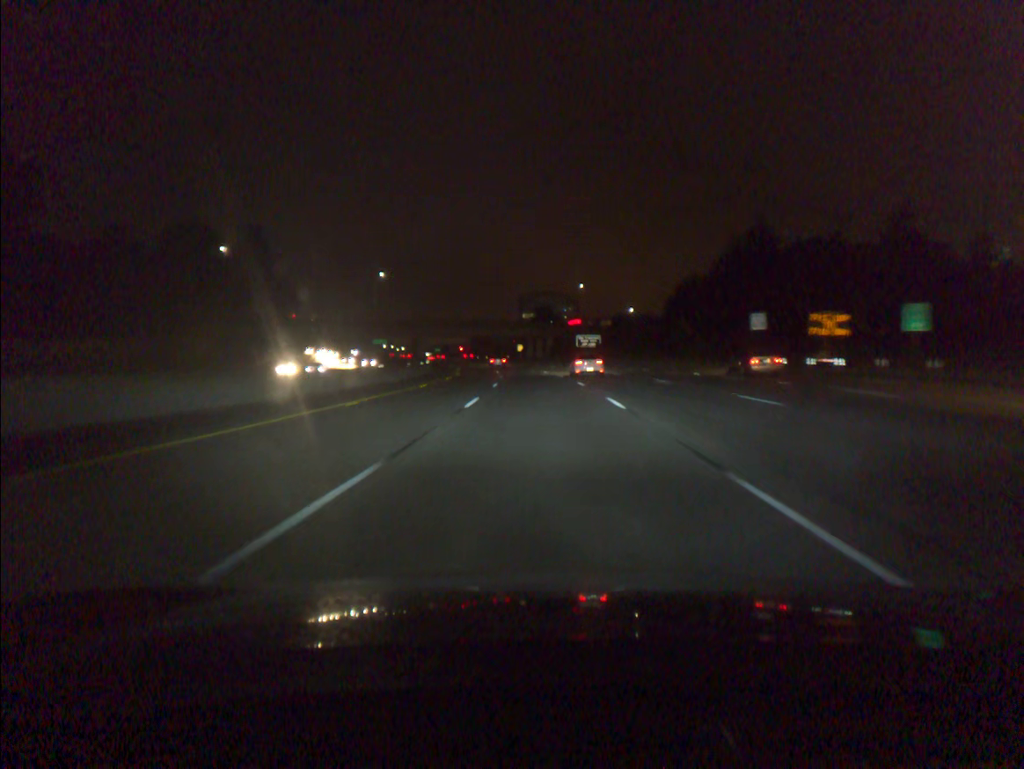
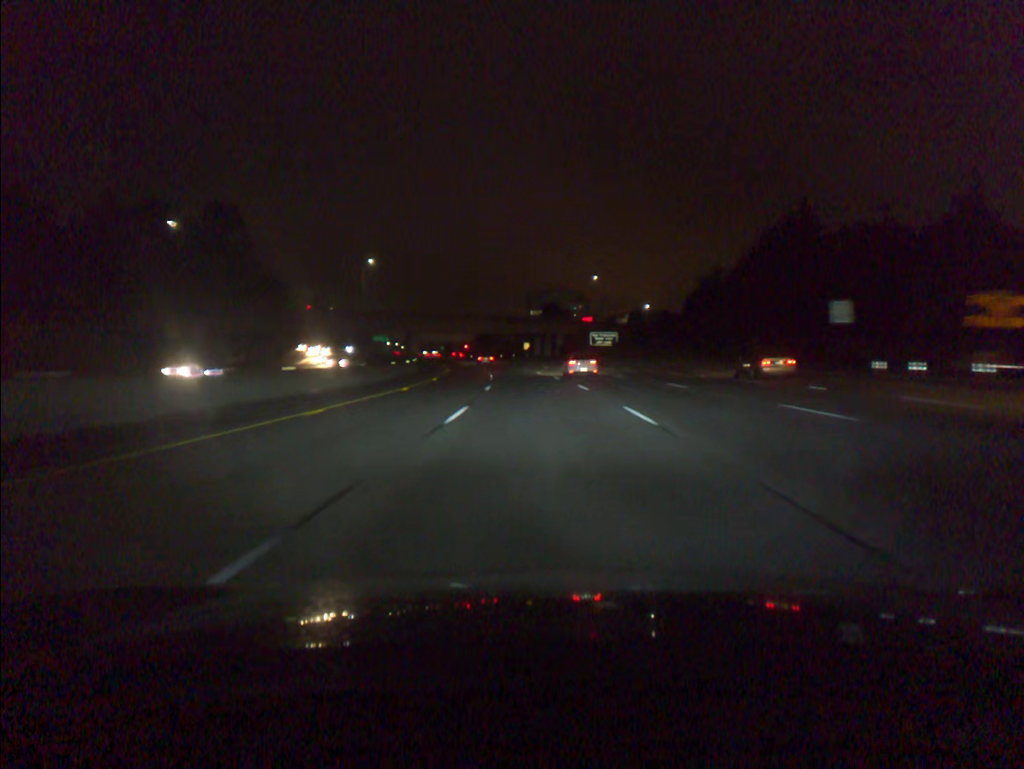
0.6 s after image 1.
(-0.1, +18.2) m; -1°
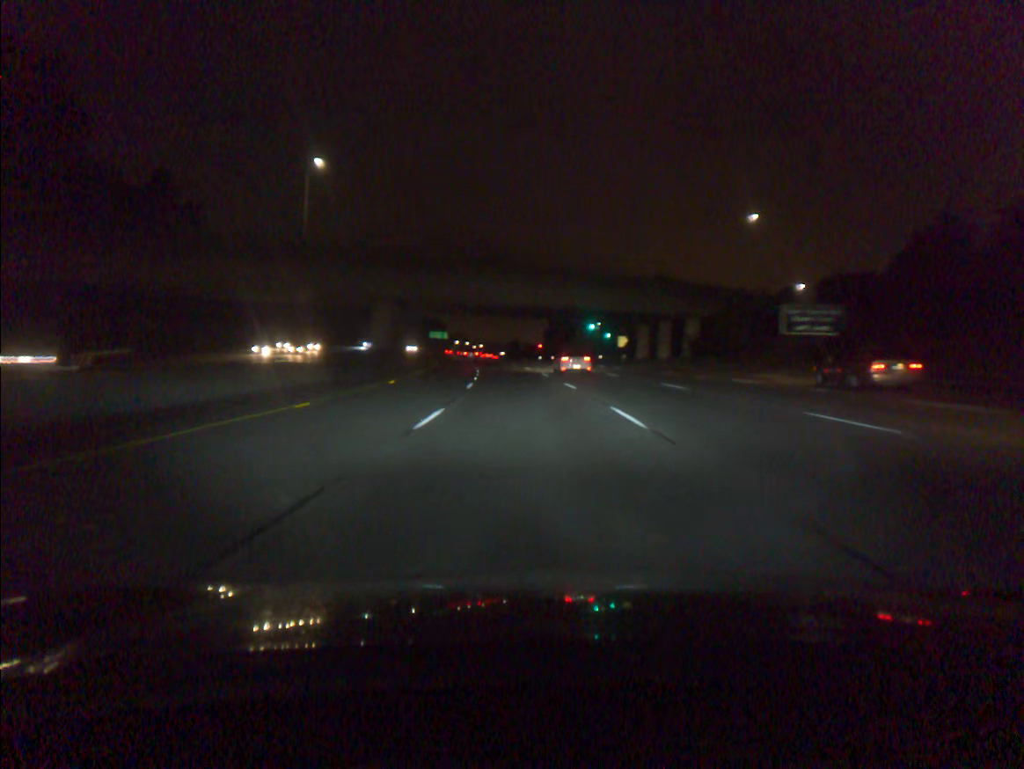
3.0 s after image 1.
(-3.2, +72.9) m; -6°
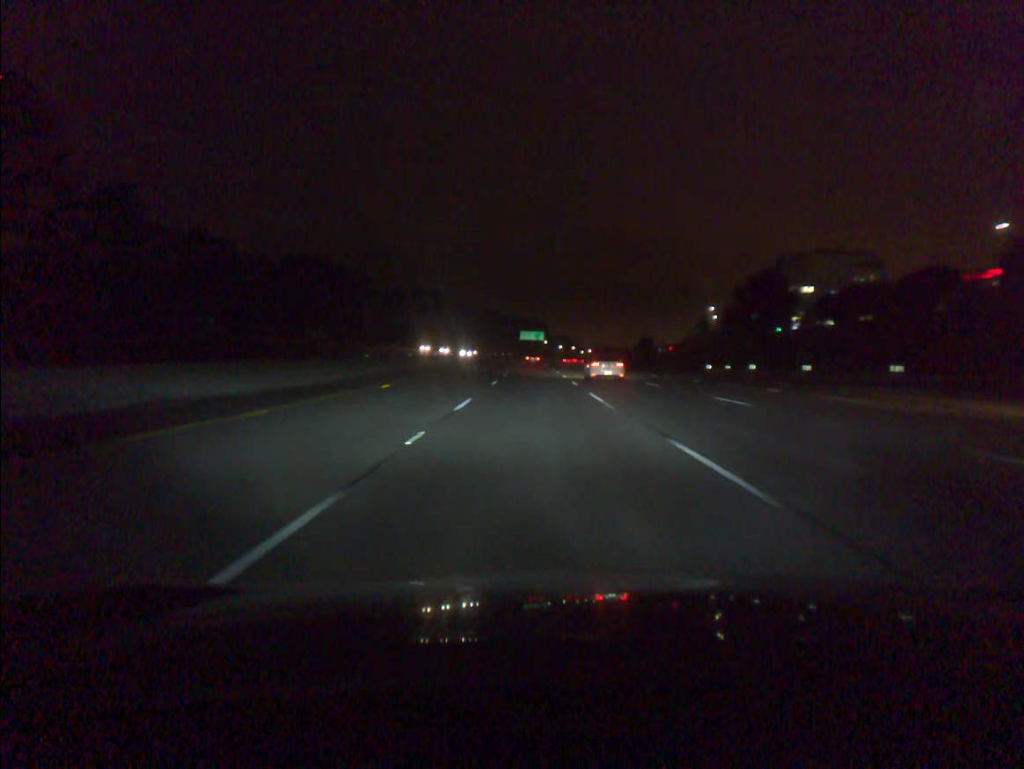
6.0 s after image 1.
(-7.0, +91.1) m; -8°
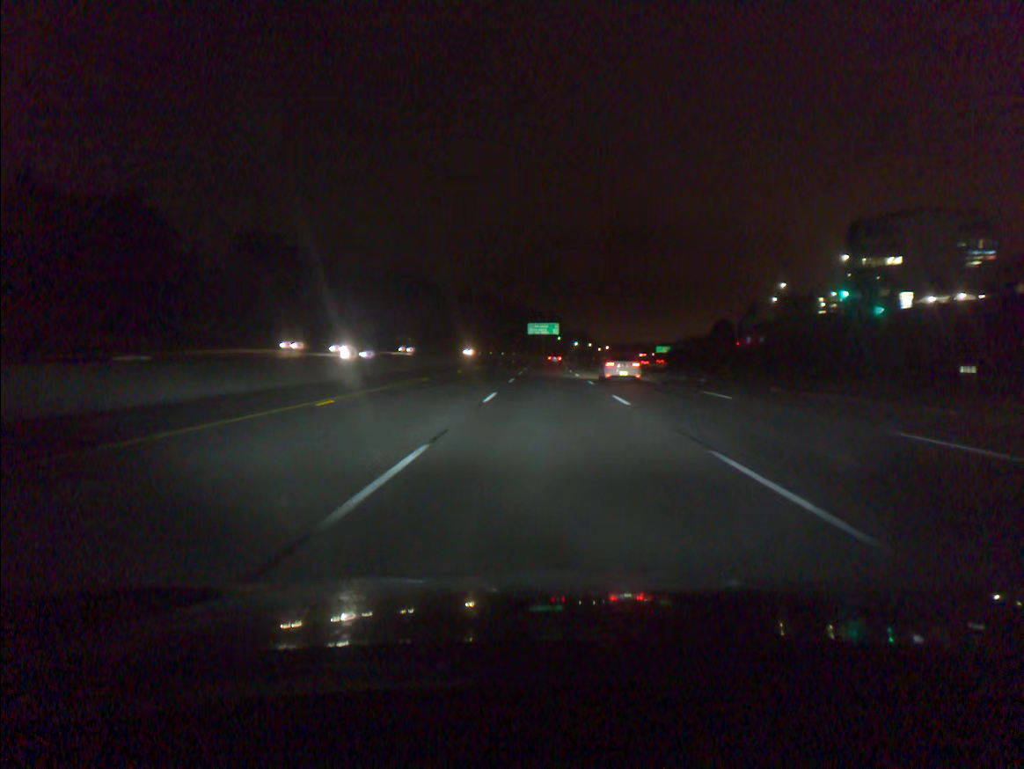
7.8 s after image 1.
(-0.7, +54.9) m; -1°
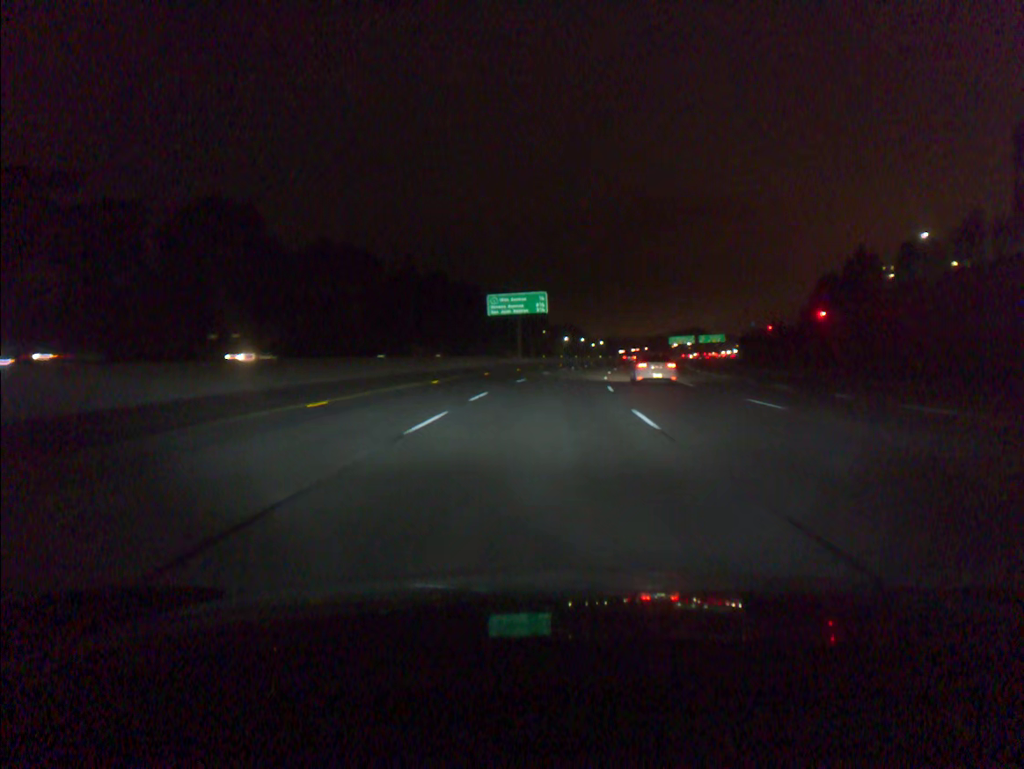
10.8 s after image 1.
(+1.0, +91.8) m; +1°
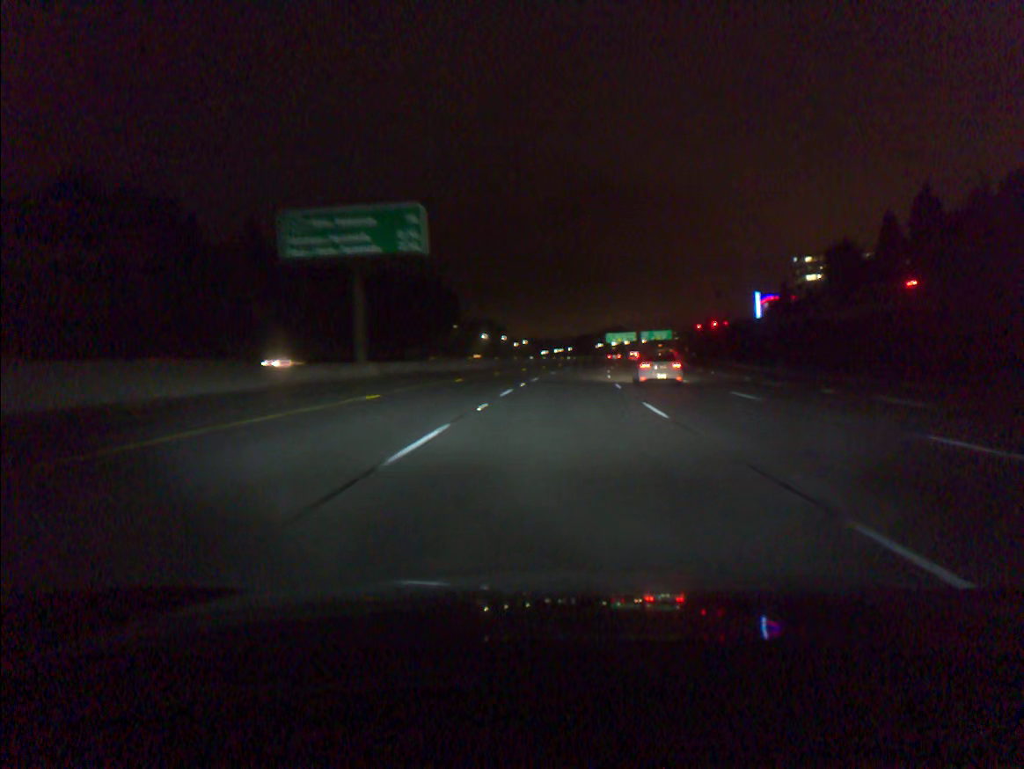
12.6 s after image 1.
(+2.4, +55.0) m; +6°
